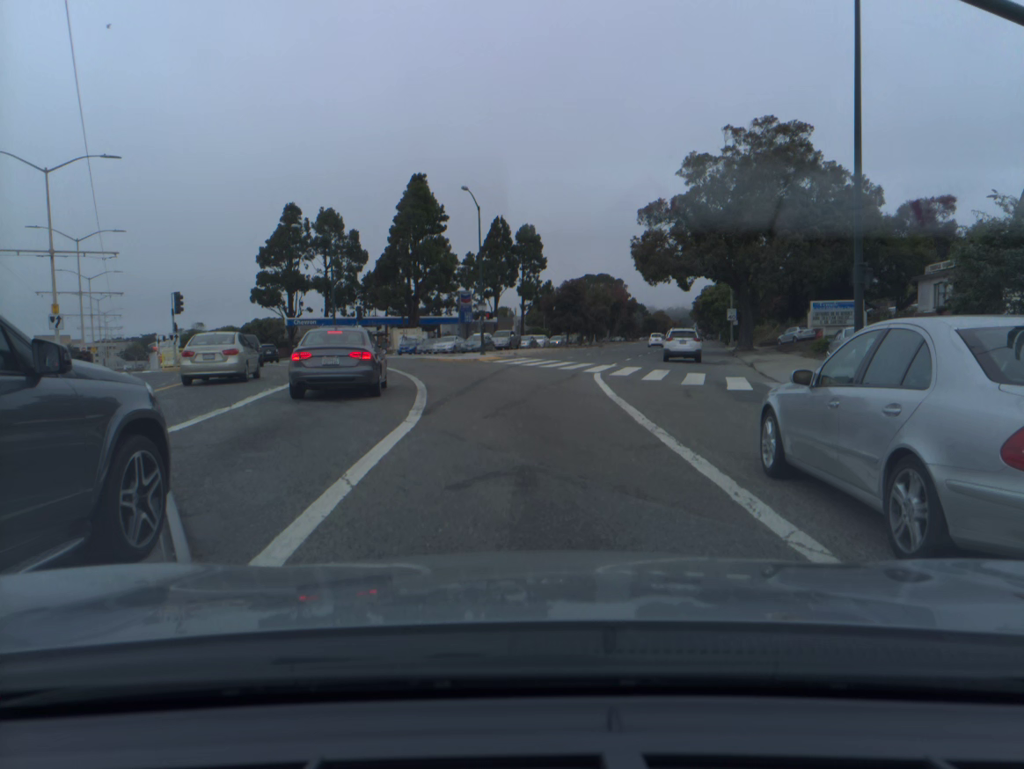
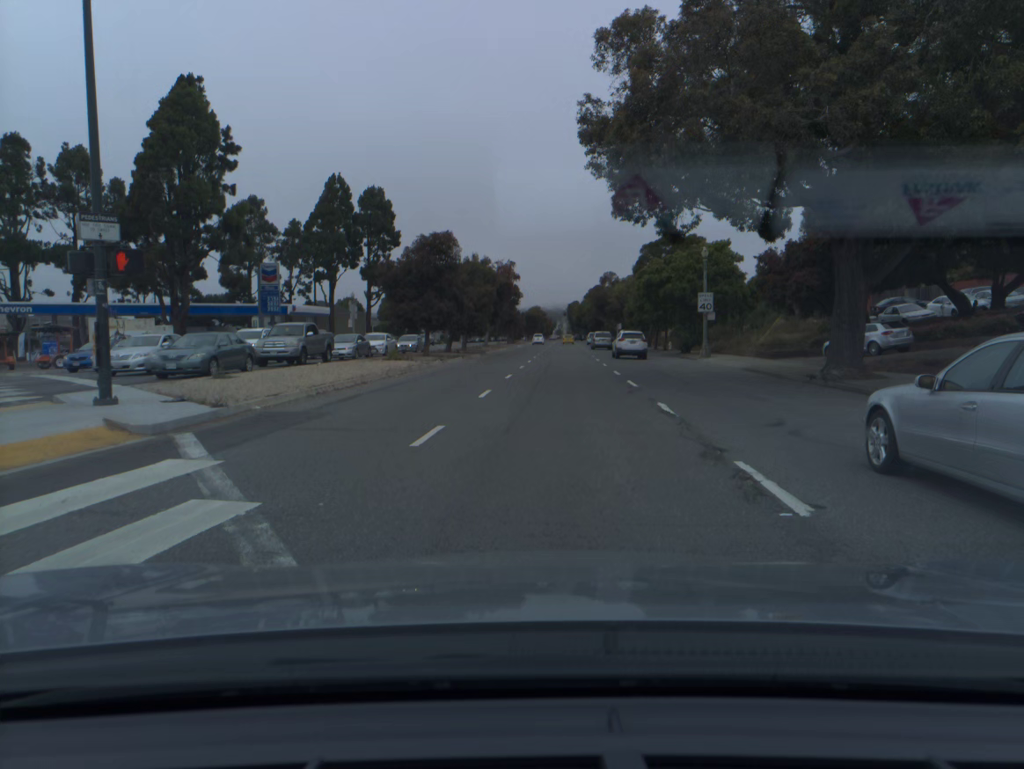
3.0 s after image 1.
(+2.0, +35.6) m; +10°
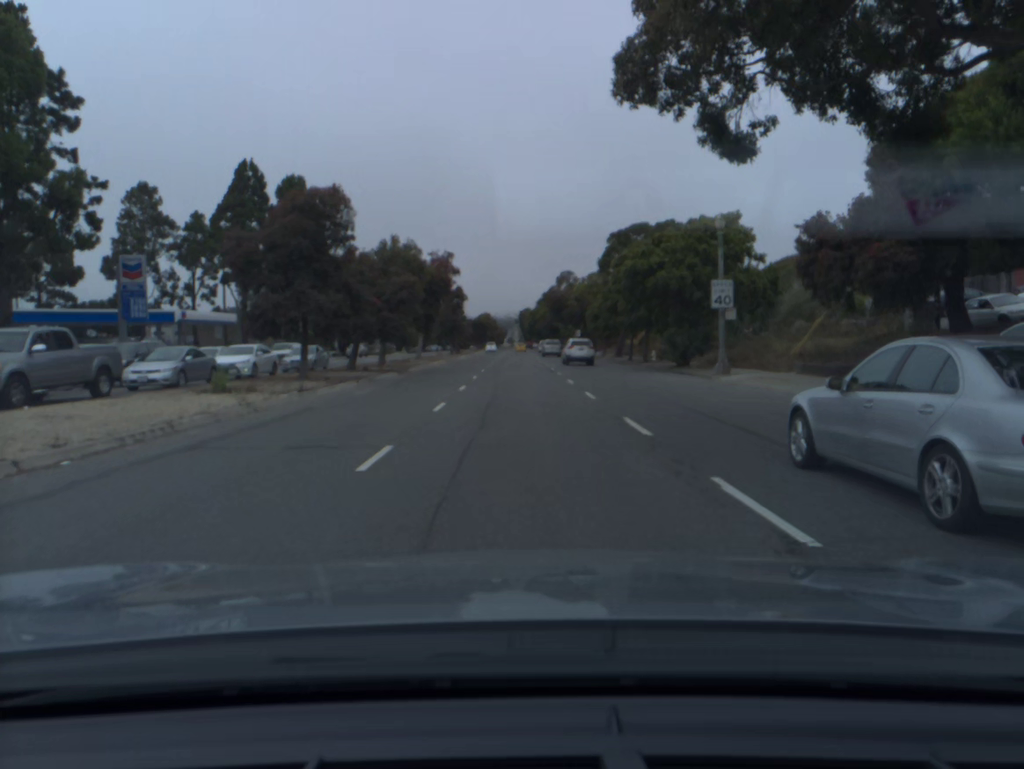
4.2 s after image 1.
(+0.7, +15.7) m; +3°
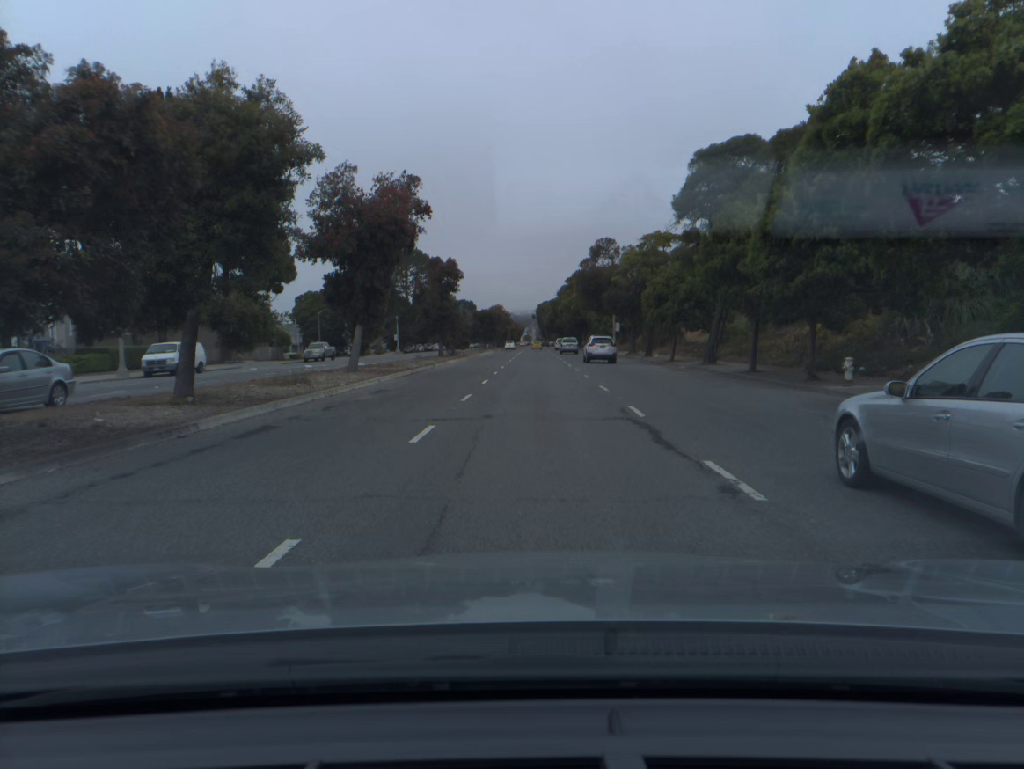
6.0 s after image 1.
(-0.3, +27.0) m; -1°
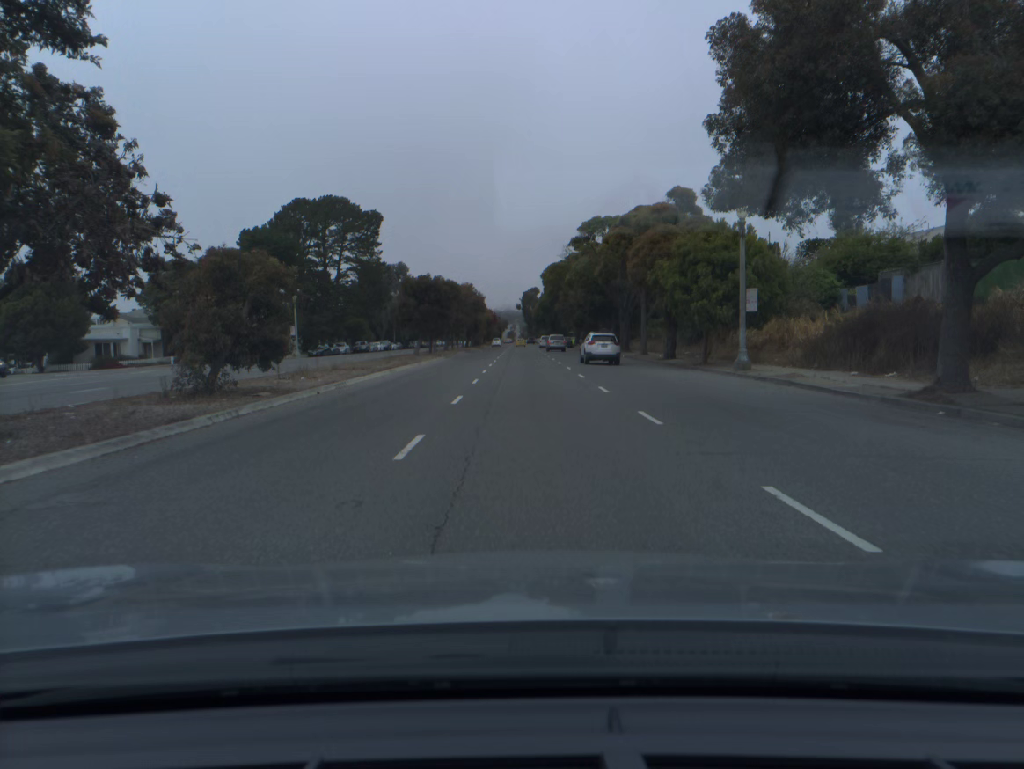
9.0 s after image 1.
(+0.4, +52.7) m; +1°
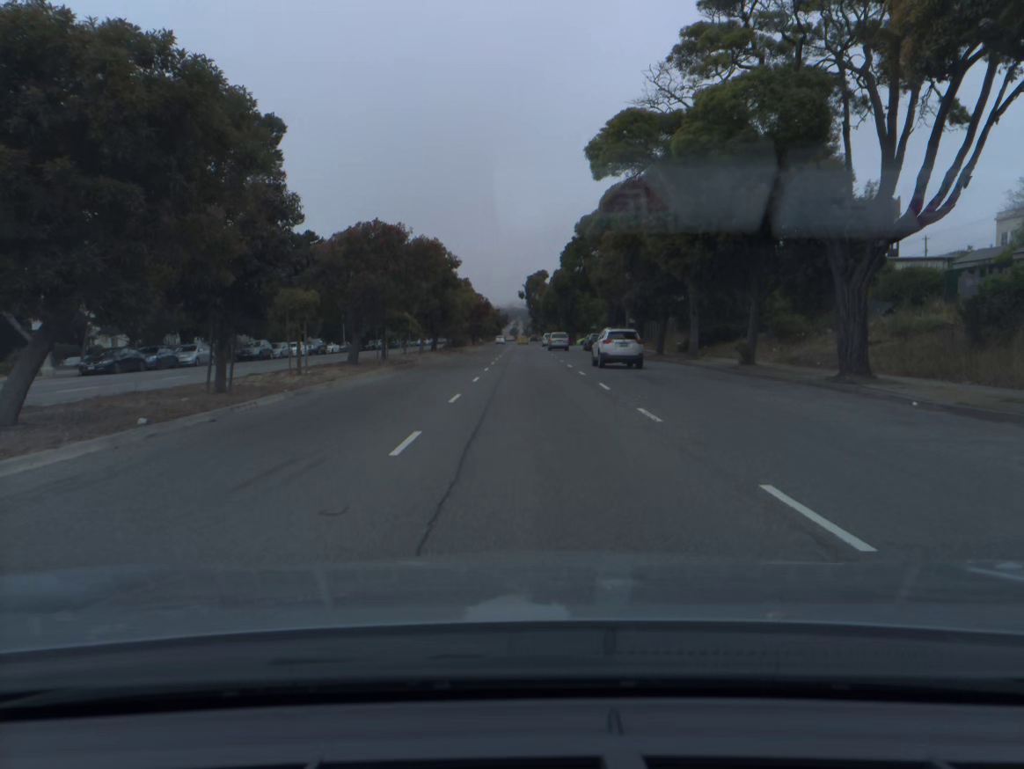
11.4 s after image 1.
(-0.2, +44.5) m; 0°
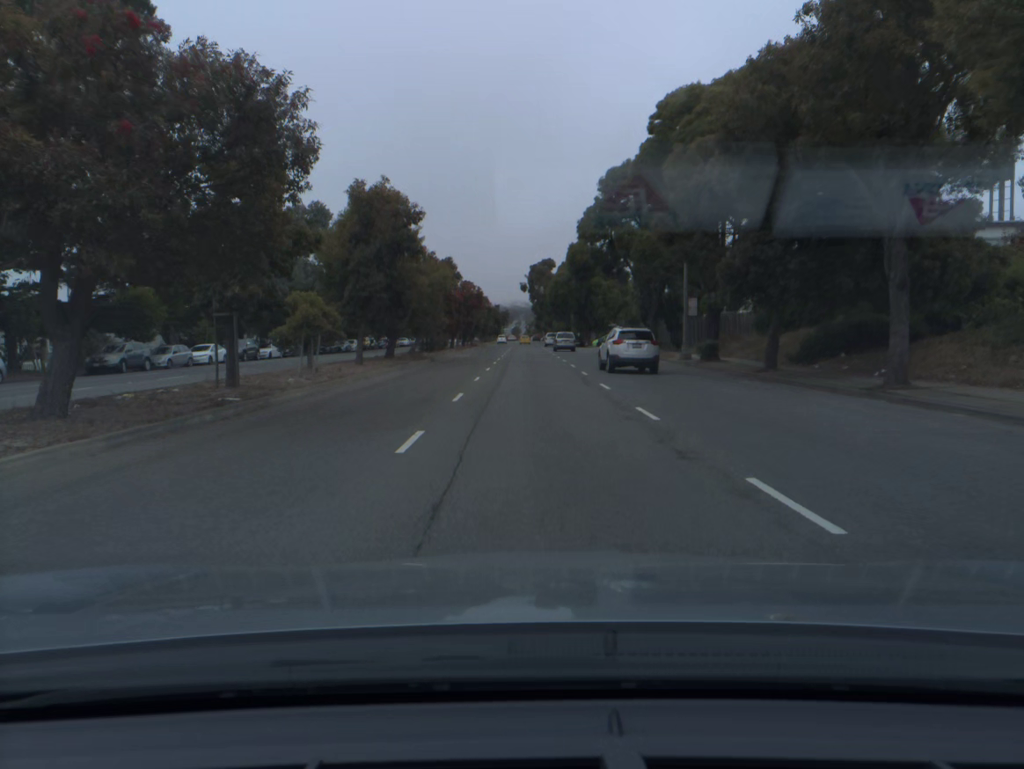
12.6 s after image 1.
(0.0, +21.9) m; 0°
